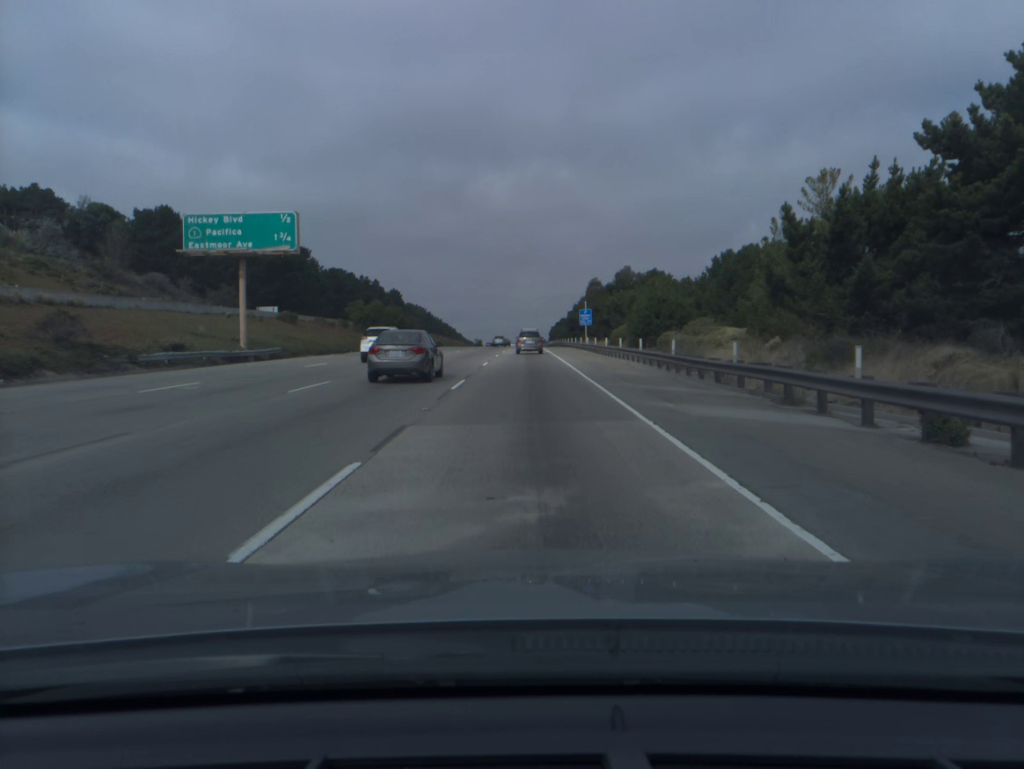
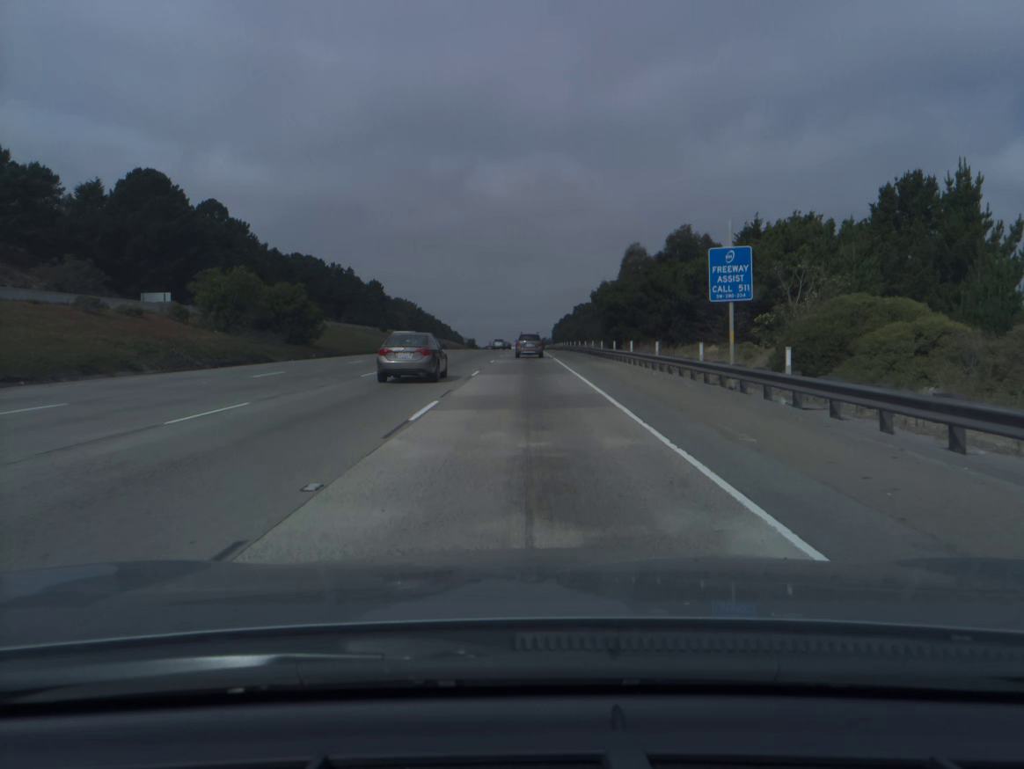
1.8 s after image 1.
(0.0, +50.5) m; 0°
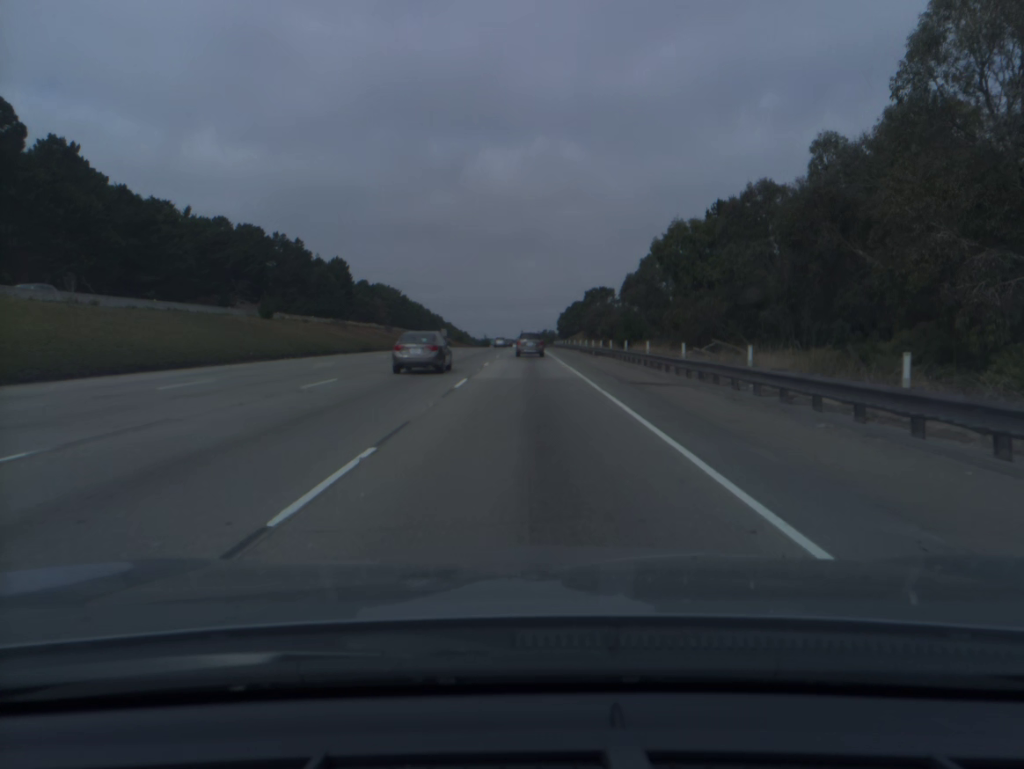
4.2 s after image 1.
(-0.1, +65.5) m; 0°
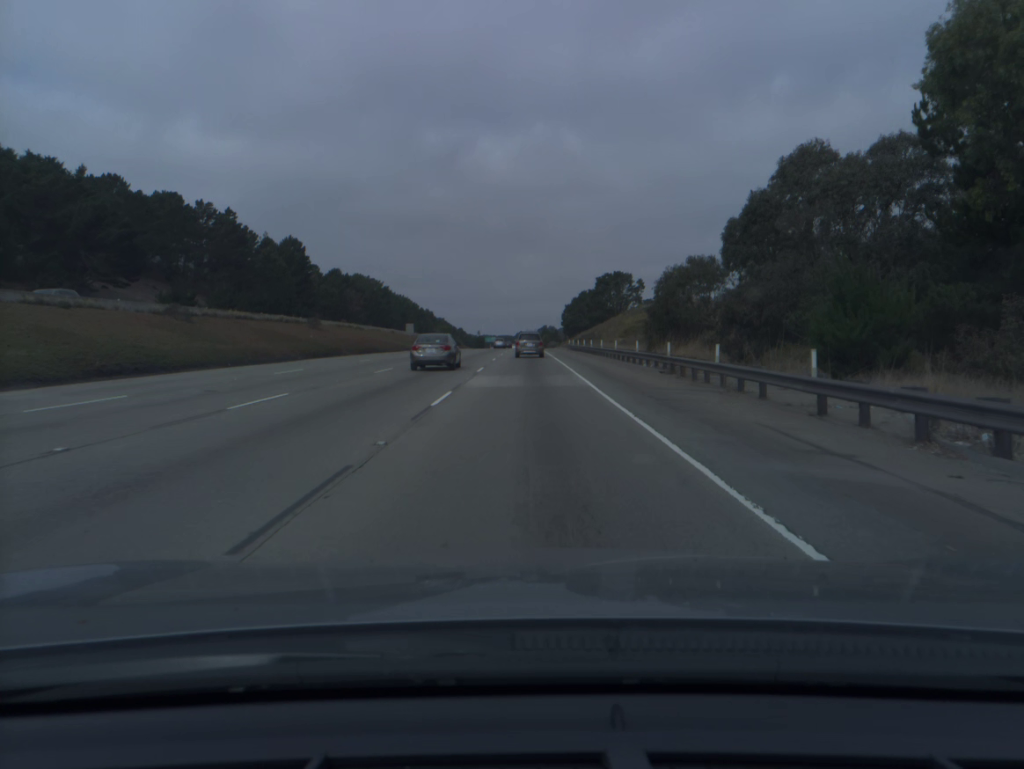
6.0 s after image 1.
(0.0, +48.6) m; 0°
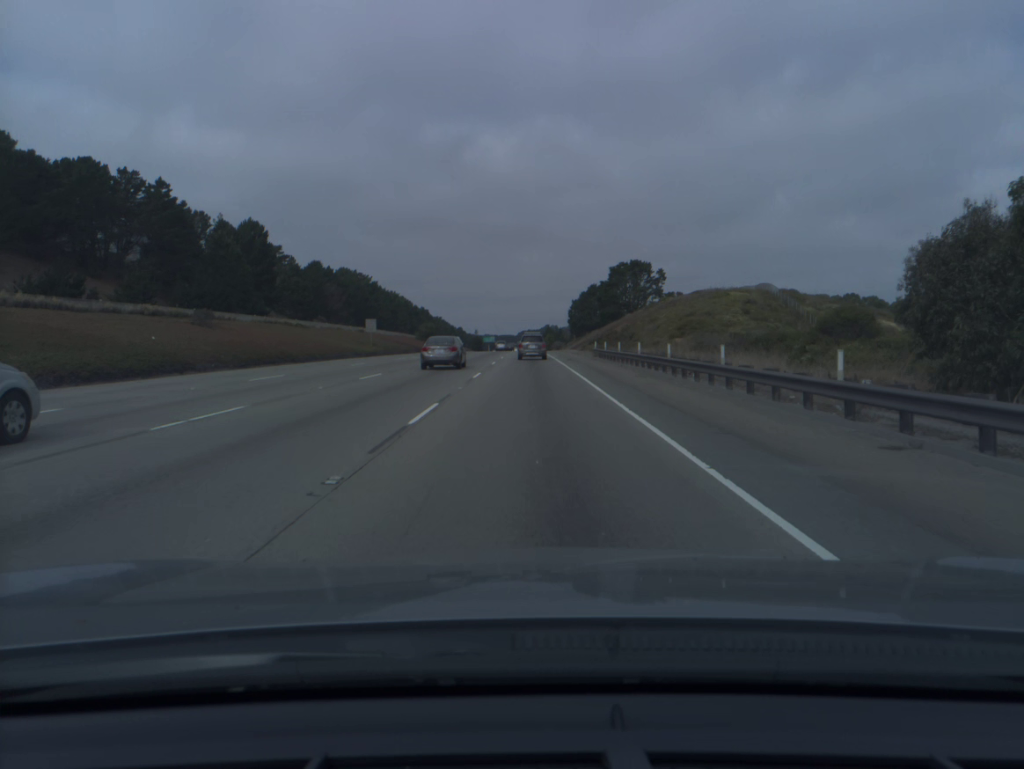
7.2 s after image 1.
(0.0, +32.2) m; 0°
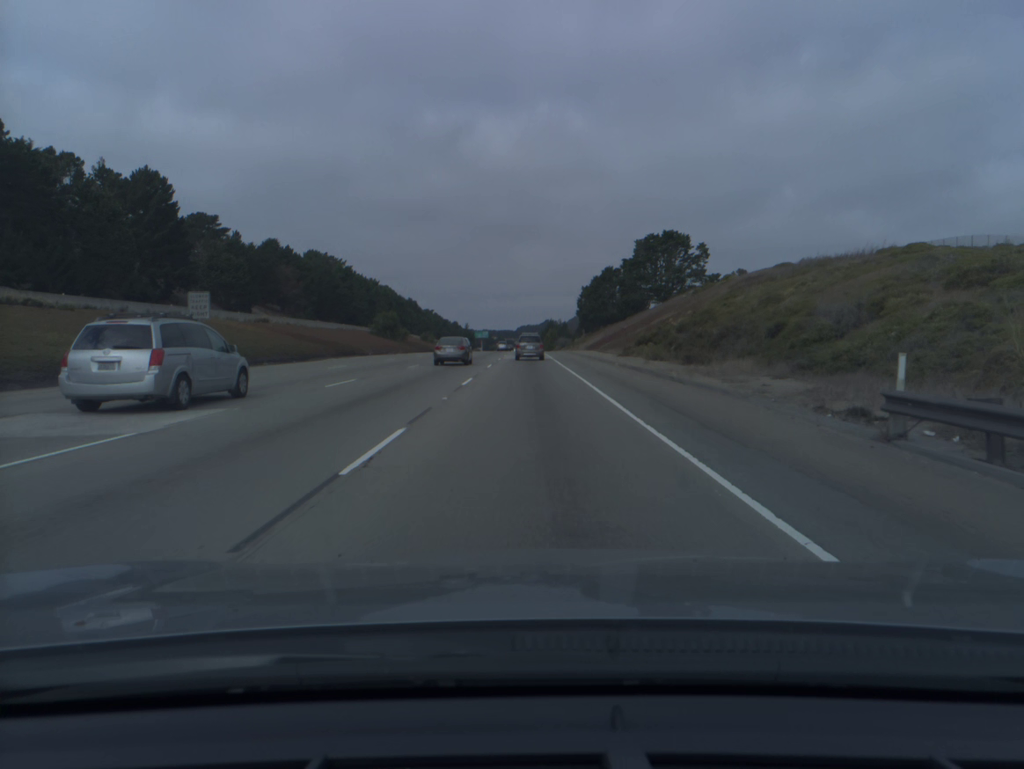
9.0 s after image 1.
(0.0, +48.1) m; 0°
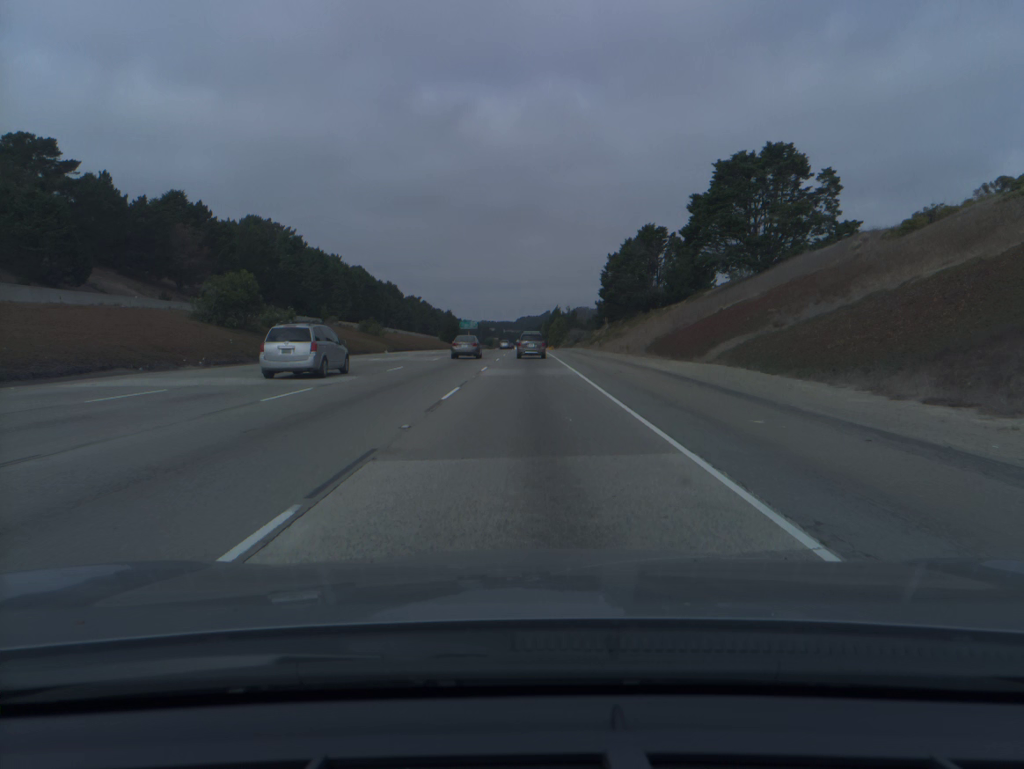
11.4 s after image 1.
(0.0, +64.1) m; 0°
